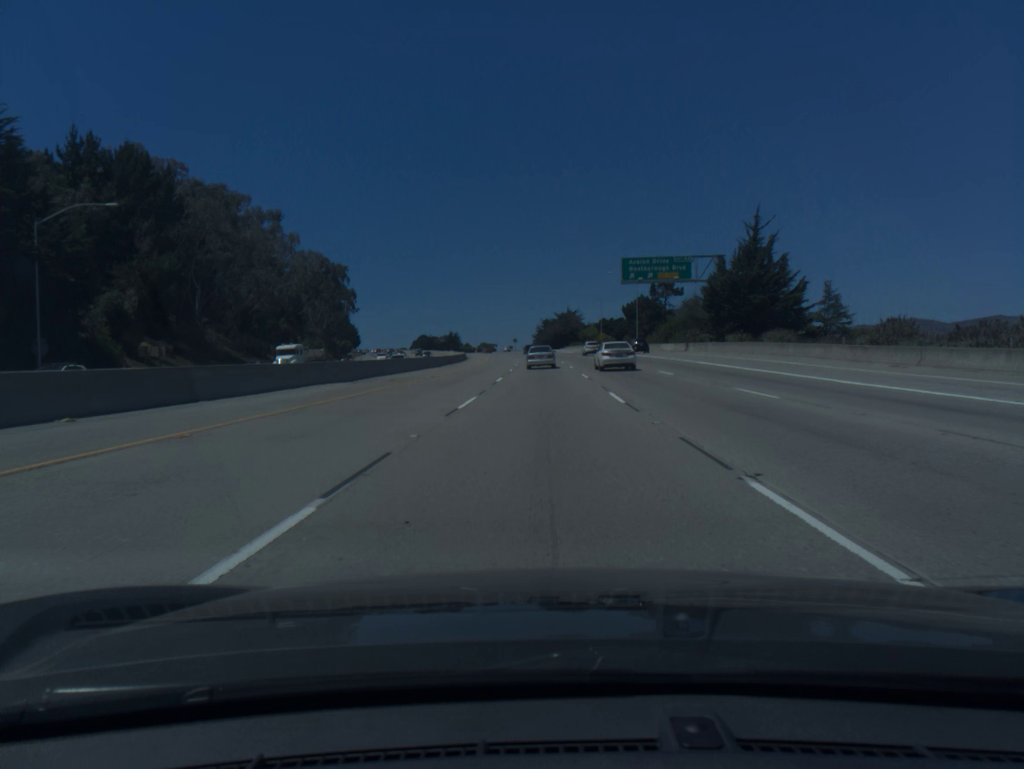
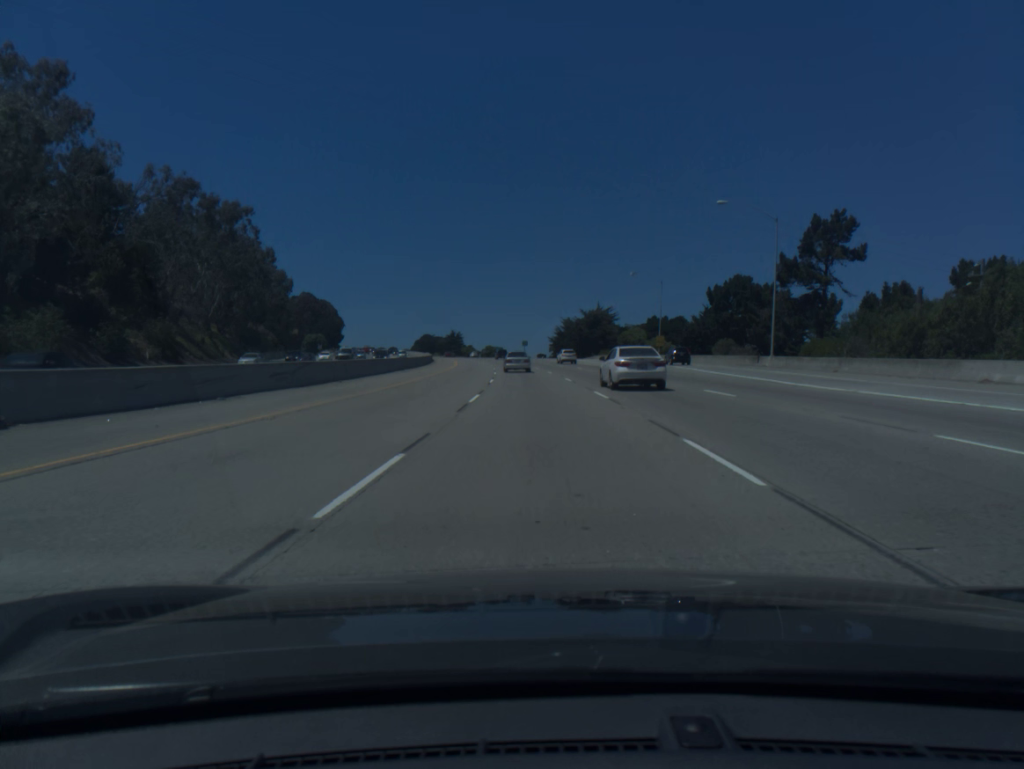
(-0.4, +69.4) m; -1°
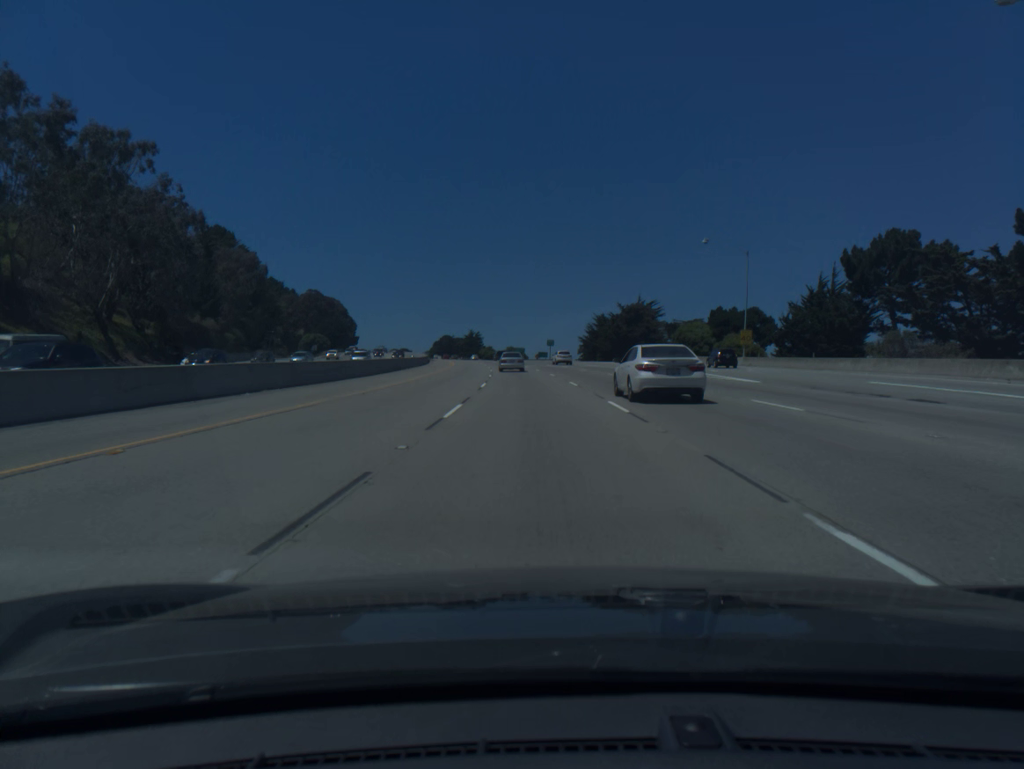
(-0.6, +34.7) m; -2°
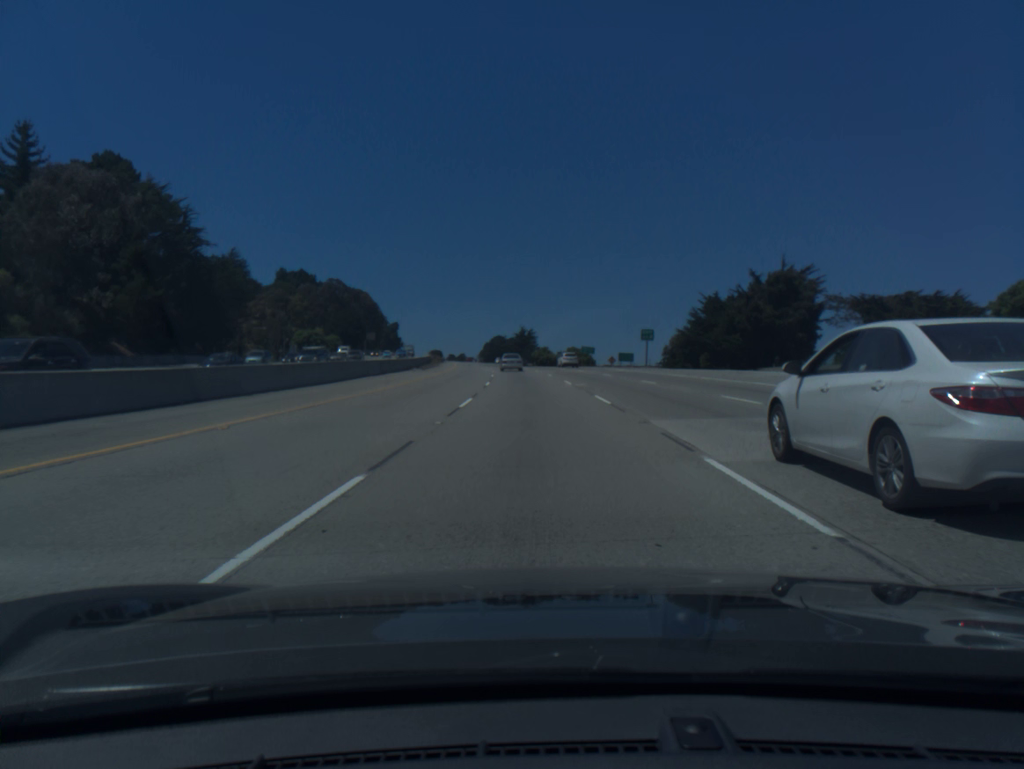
(-2.8, +69.4) m; -5°
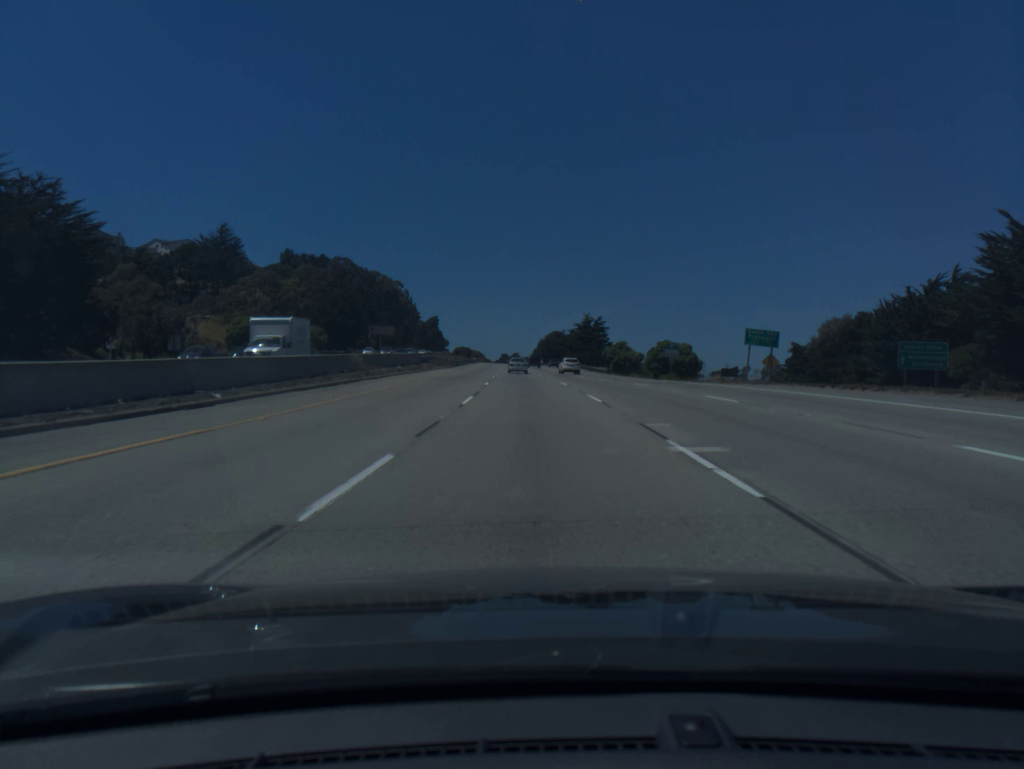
(-2.5, +70.8) m; -4°
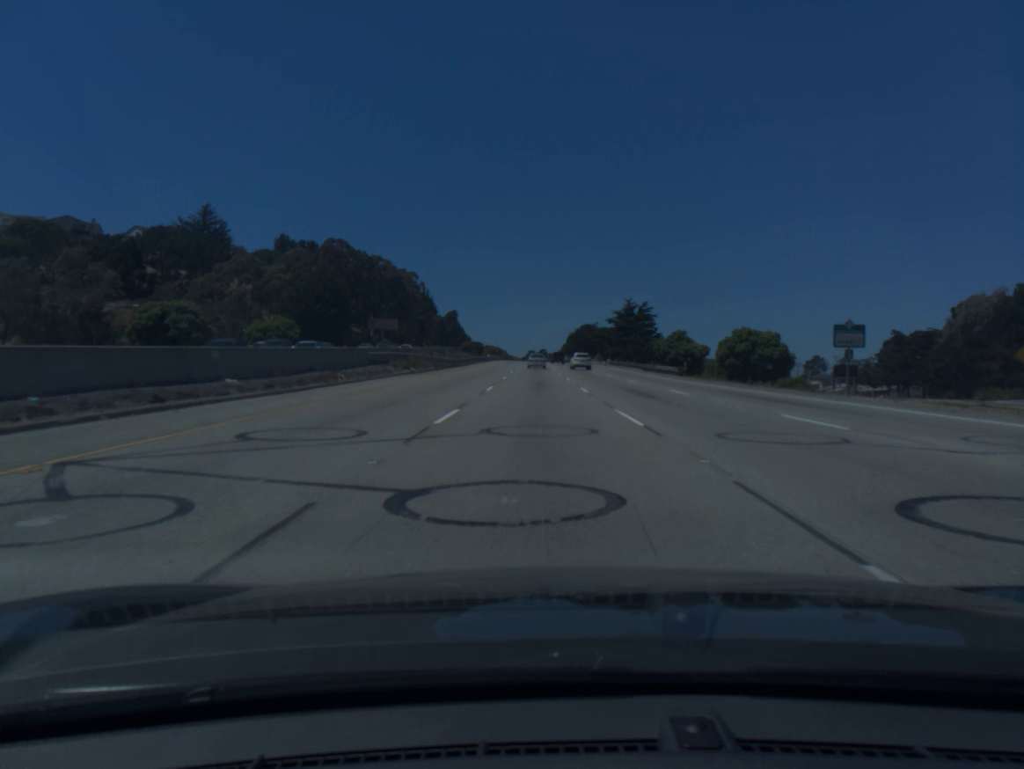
(-0.7, +36.2) m; -2°
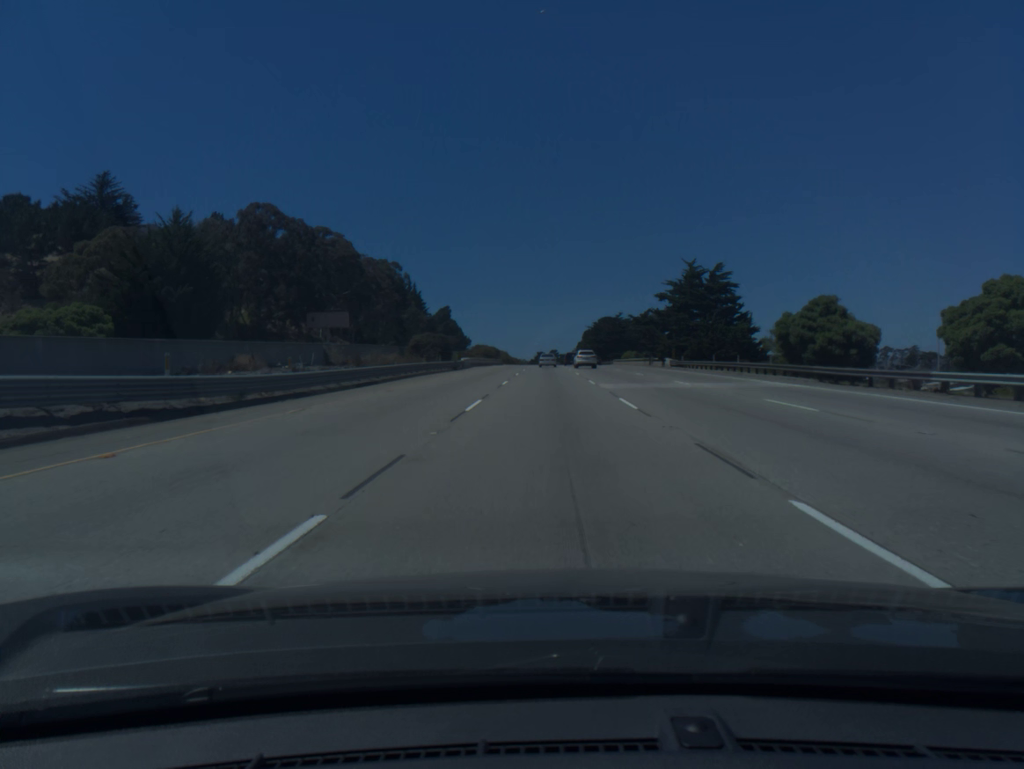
(-0.5, +55.5) m; -1°
